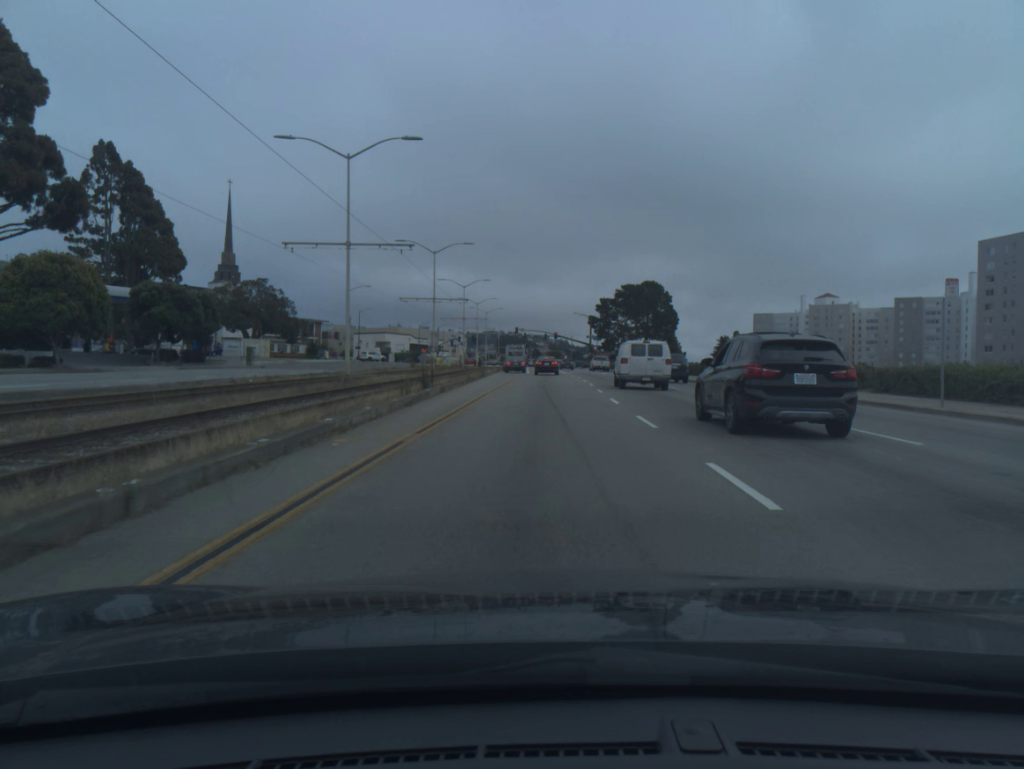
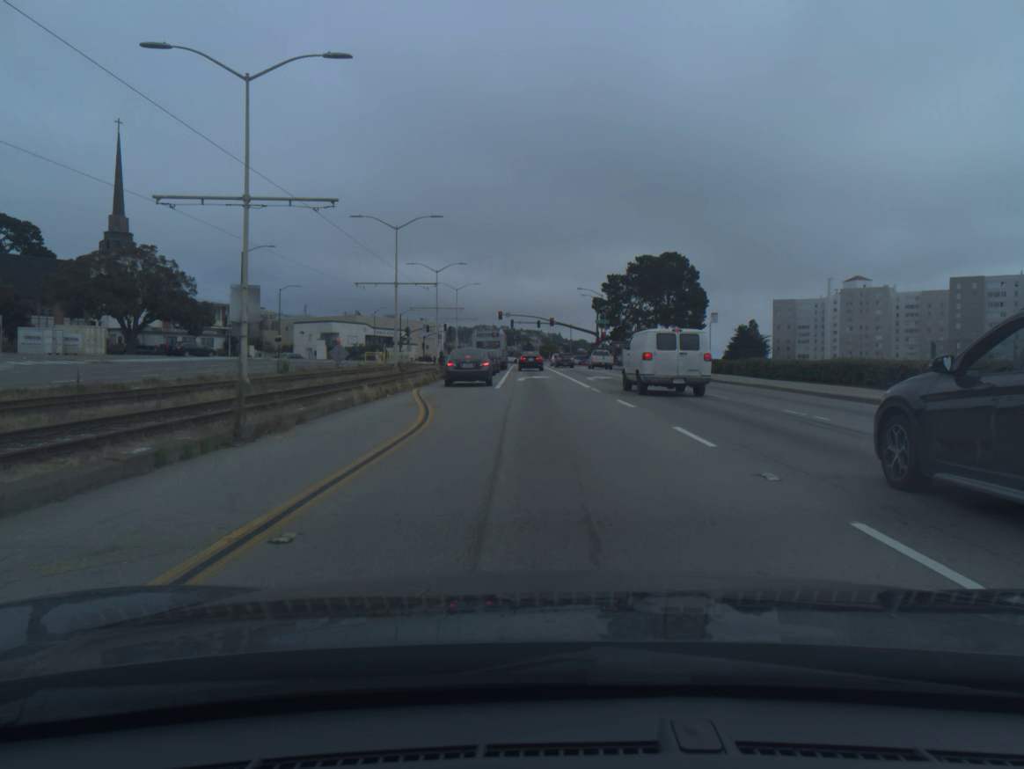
(+0.2, +40.4) m; +1°
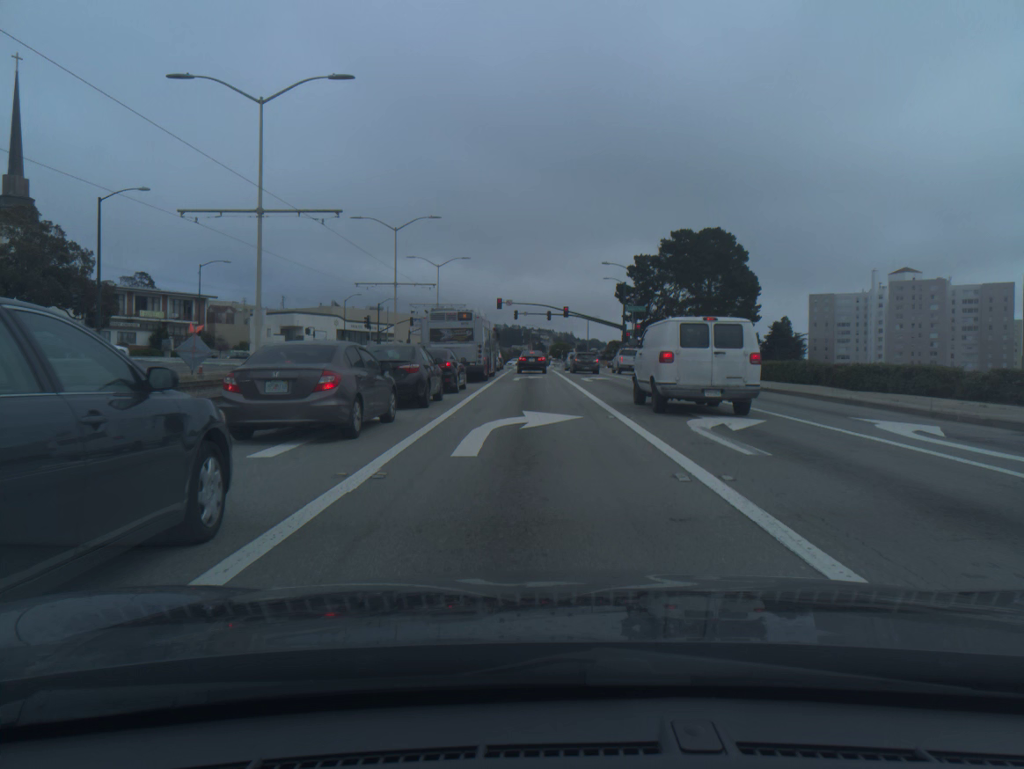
(+0.1, +27.9) m; -1°
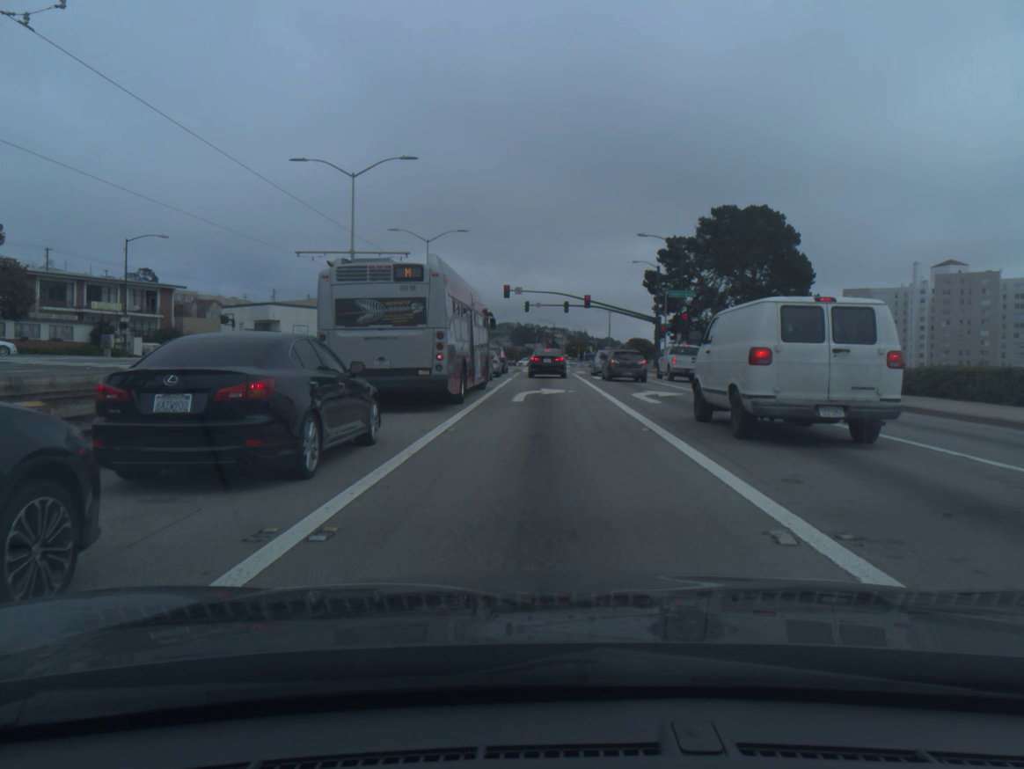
(-0.2, +16.9) m; -1°
